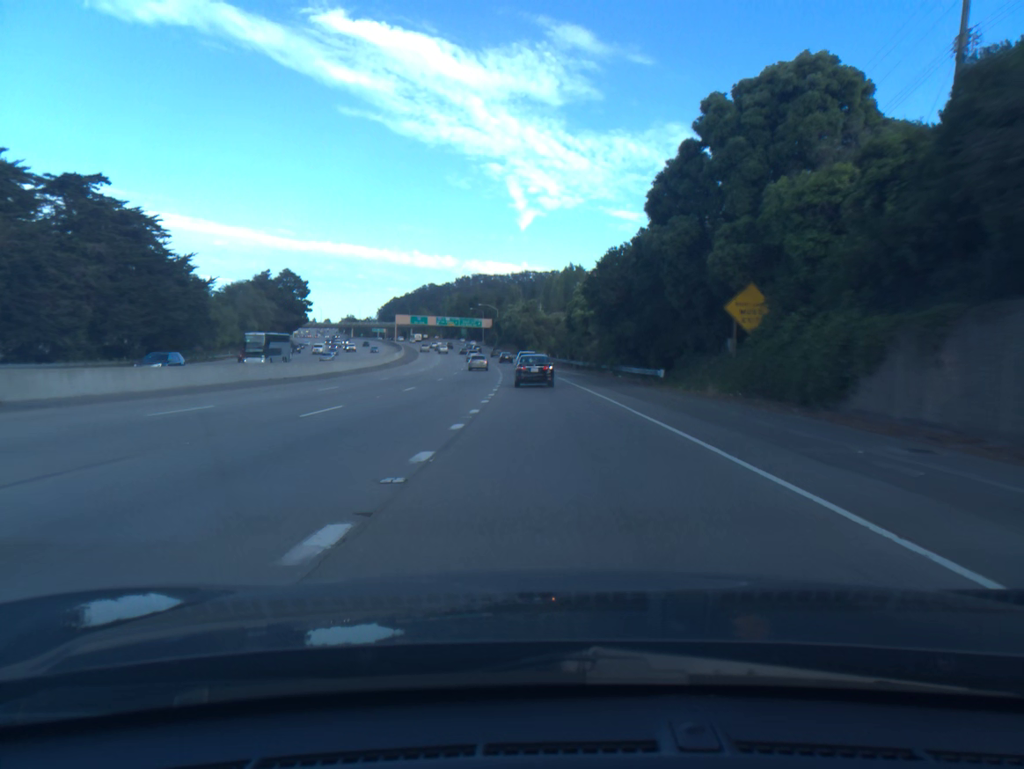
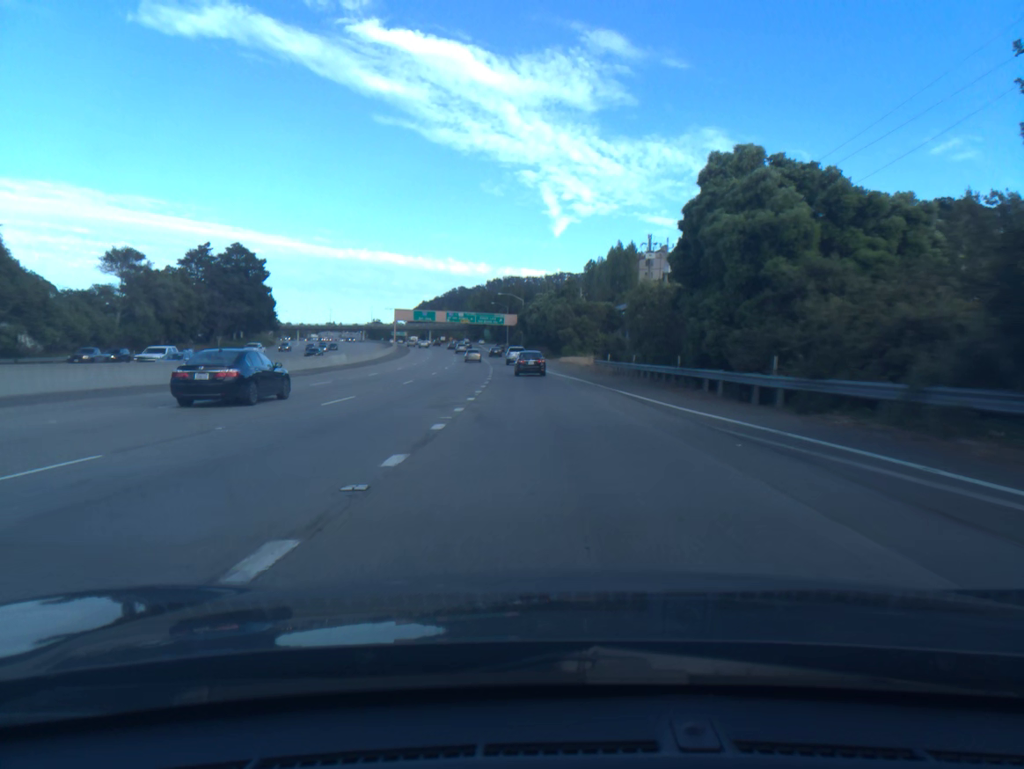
(-1.1, +54.3) m; -3°
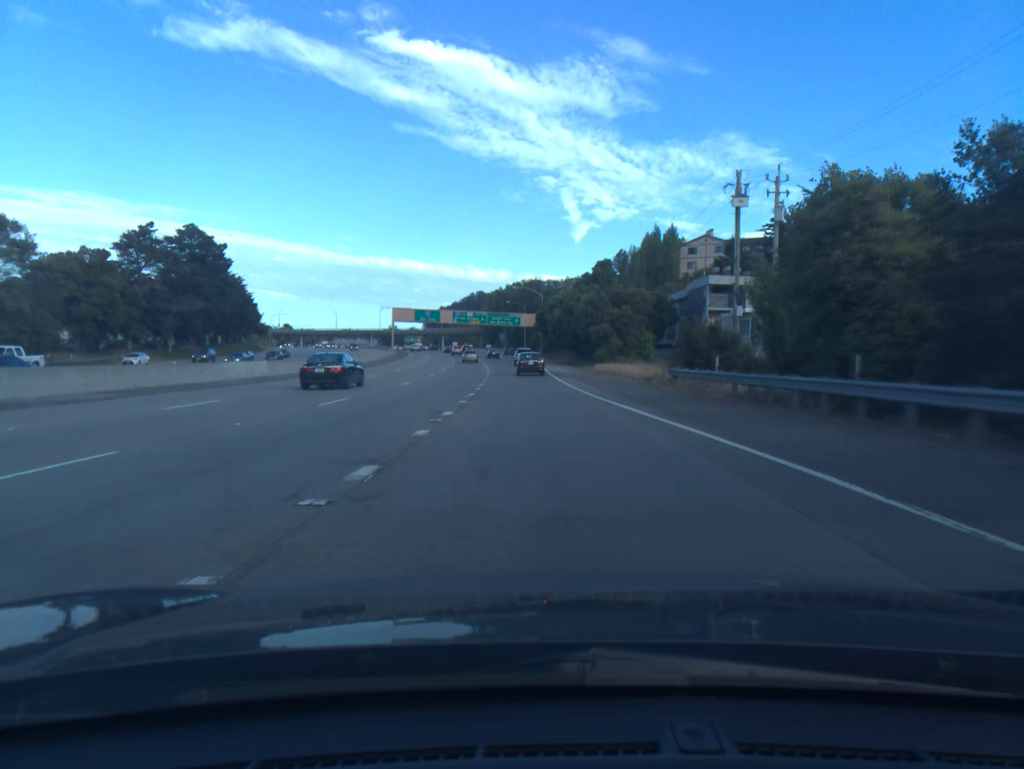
(-0.4, +27.9) m; -2°
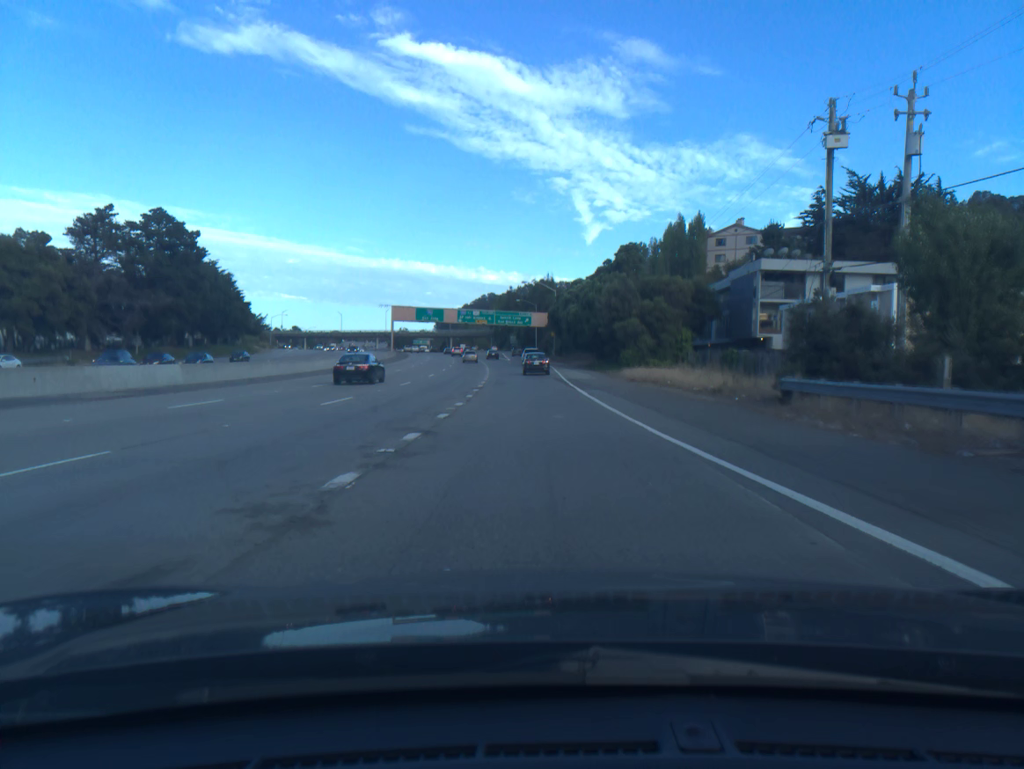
(-0.1, +14.1) m; -1°
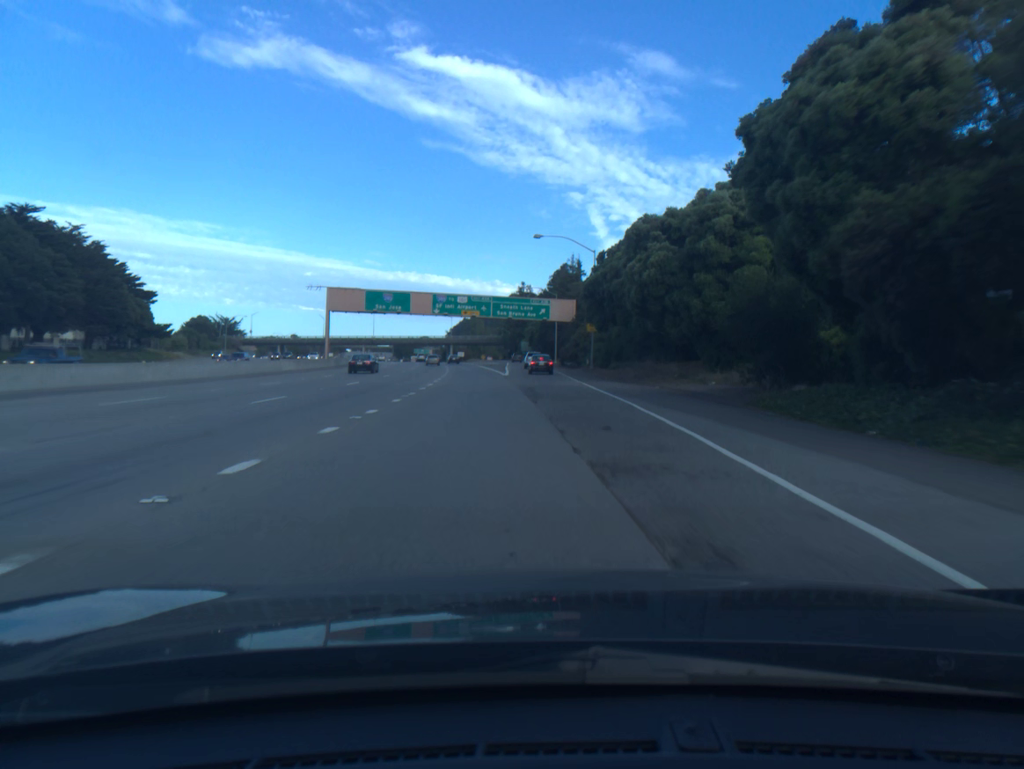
(-1.0, +57.4) m; -1°
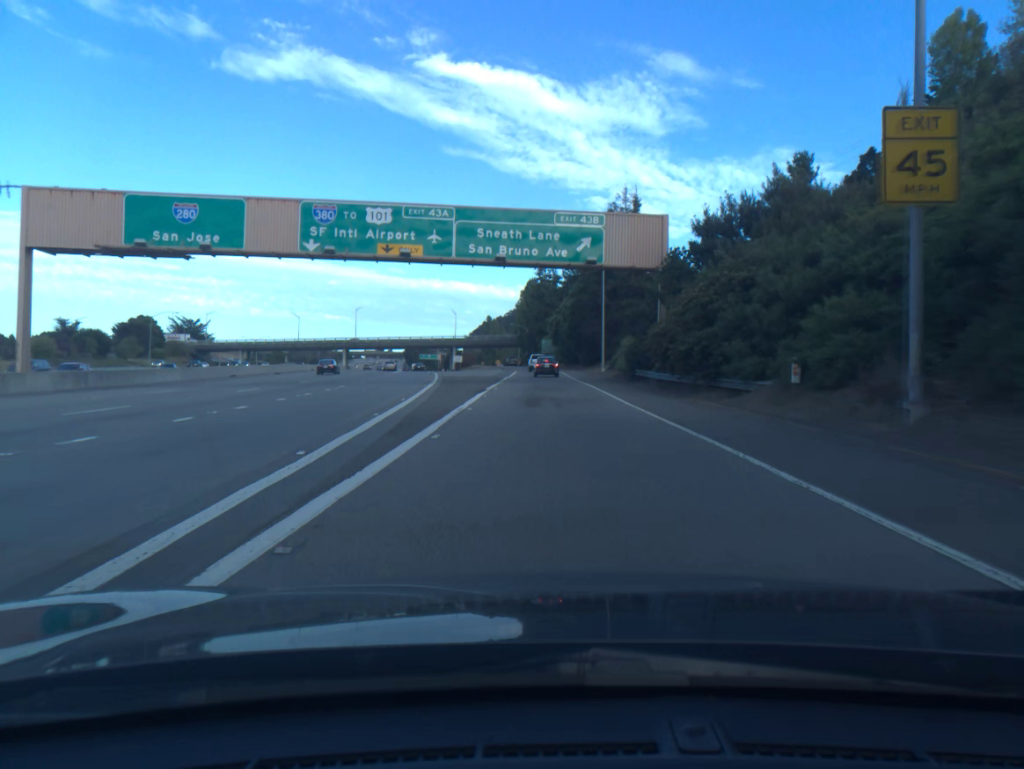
(-0.7, +59.0) m; -2°
